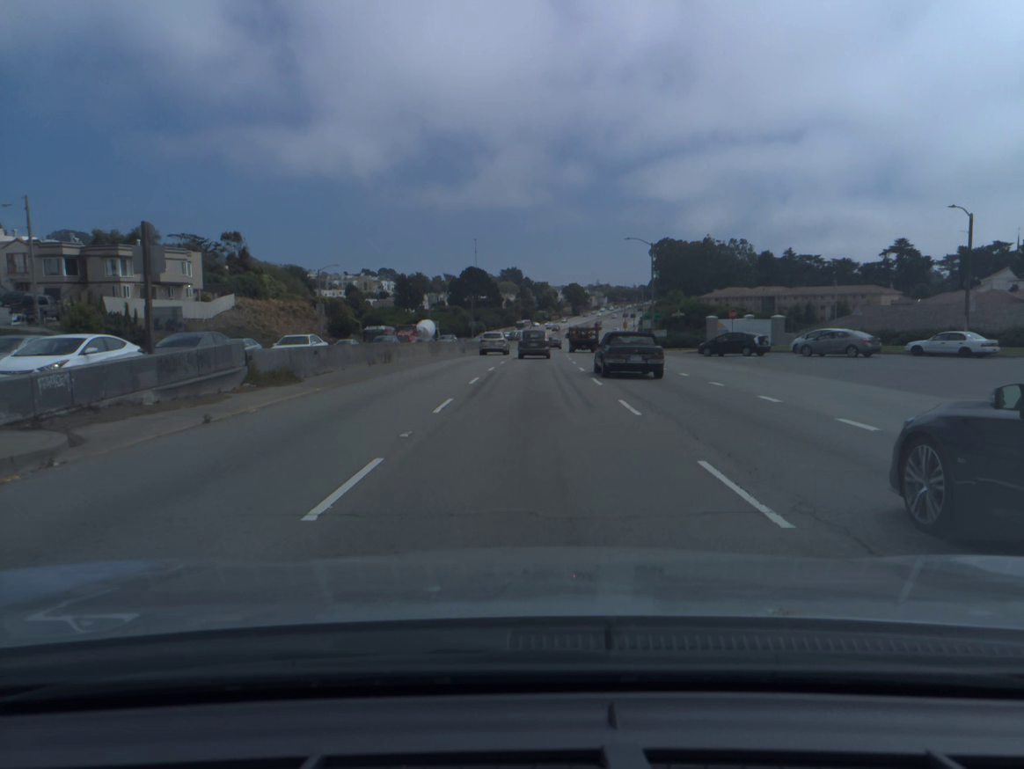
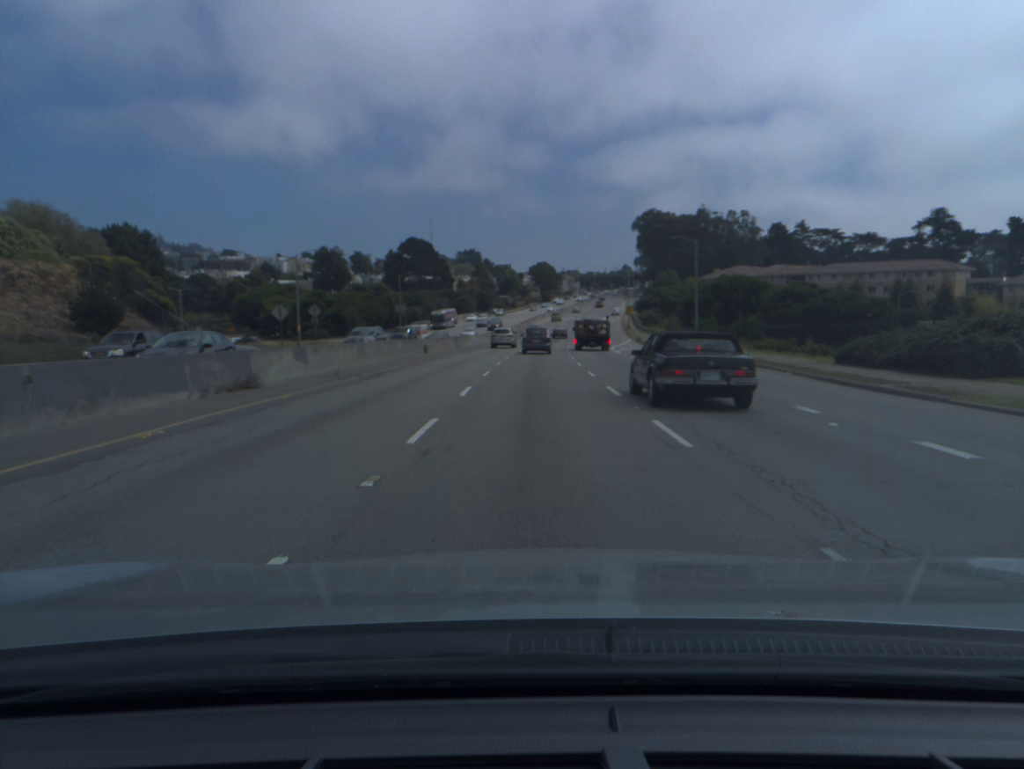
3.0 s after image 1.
(+1.4, +62.4) m; +3°
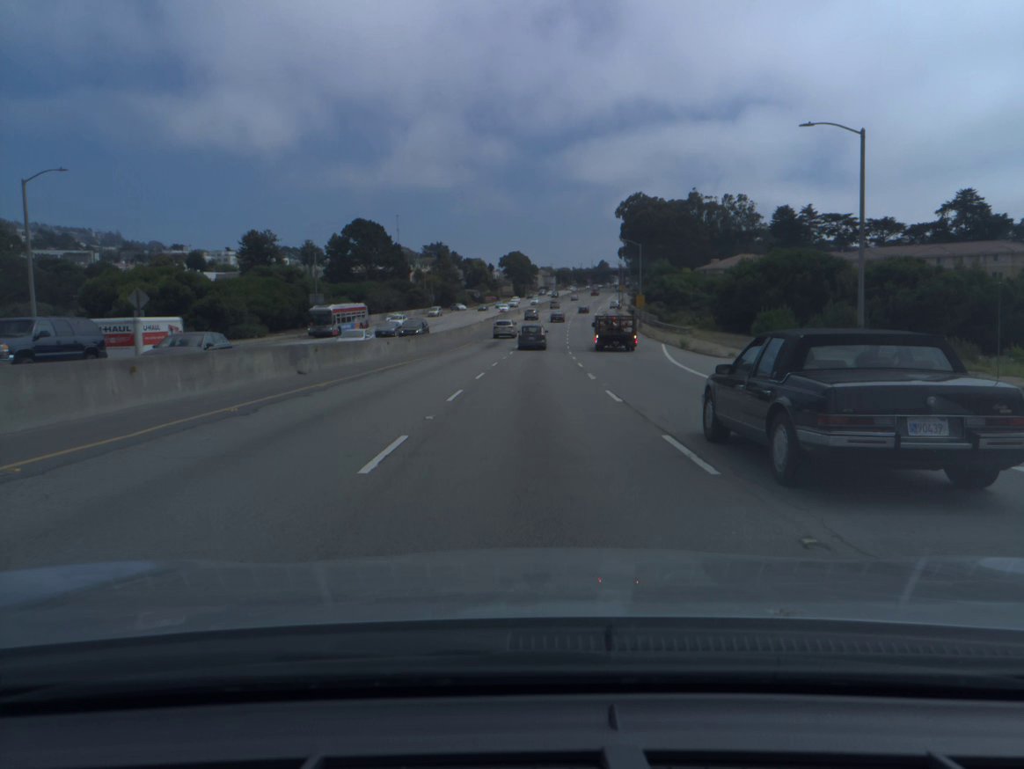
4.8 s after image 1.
(+0.6, +38.9) m; +2°
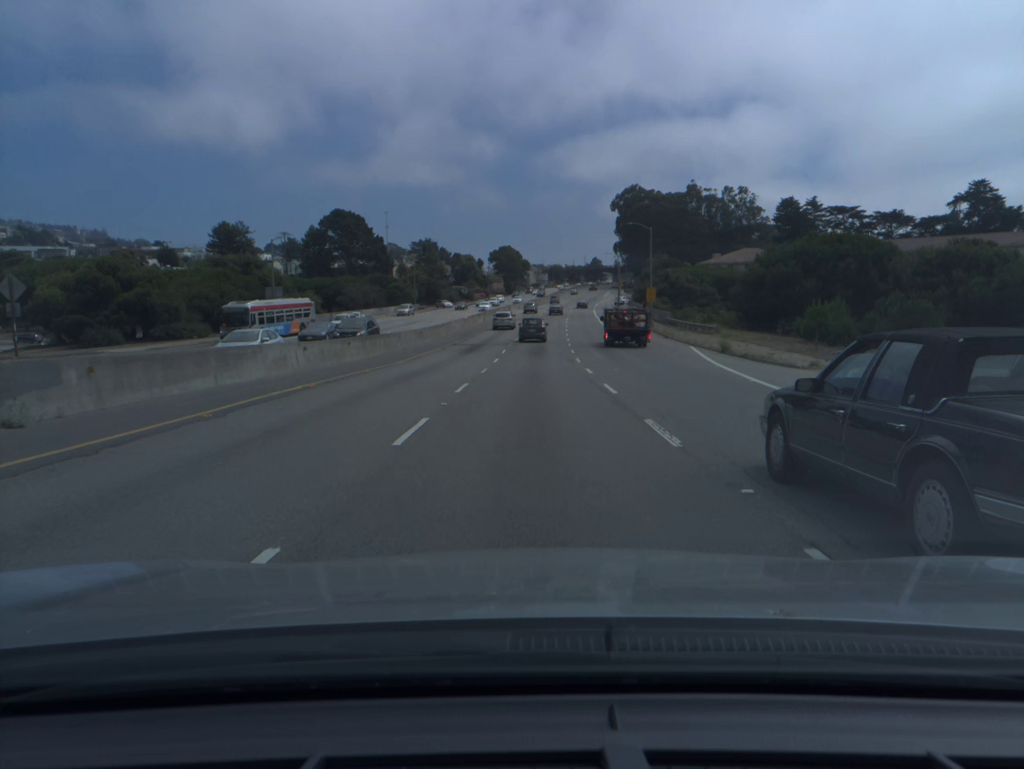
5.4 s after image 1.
(+0.1, +13.1) m; +1°
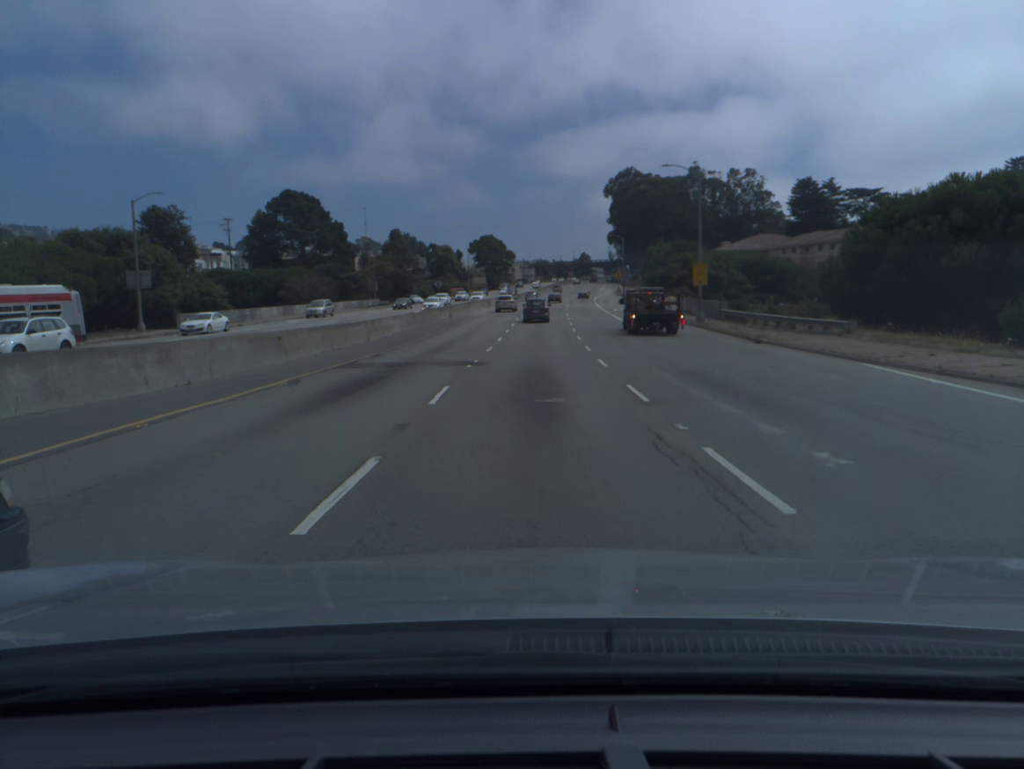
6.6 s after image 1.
(+0.2, +26.0) m; +1°
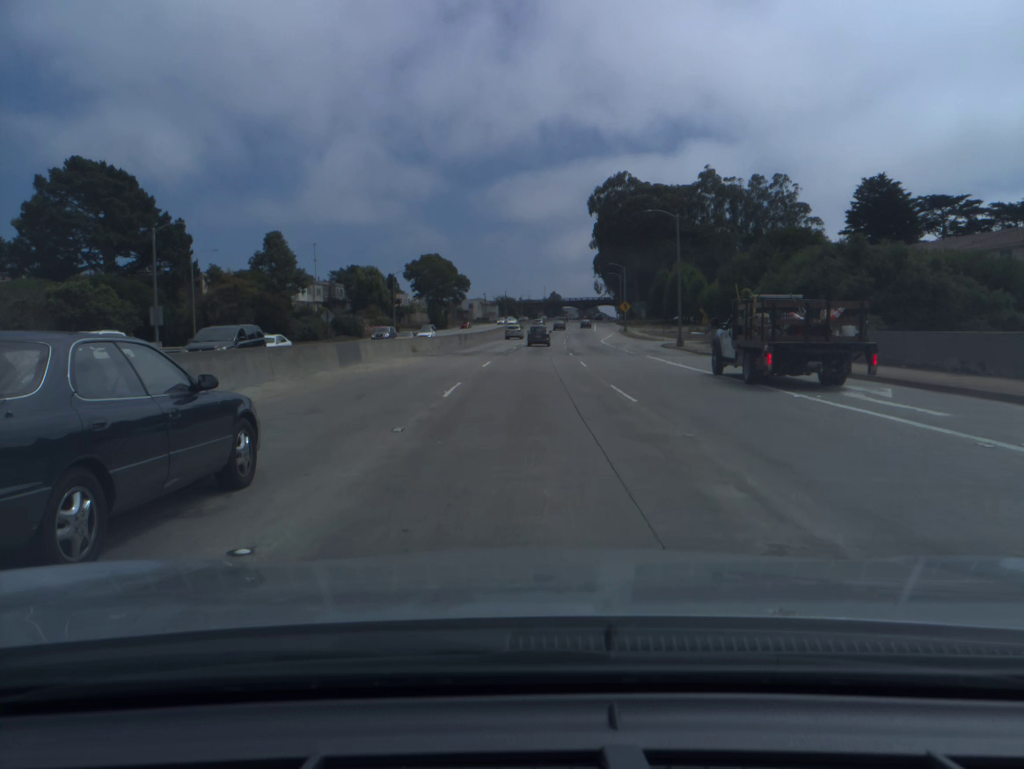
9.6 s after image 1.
(+1.5, +63.9) m; +3°
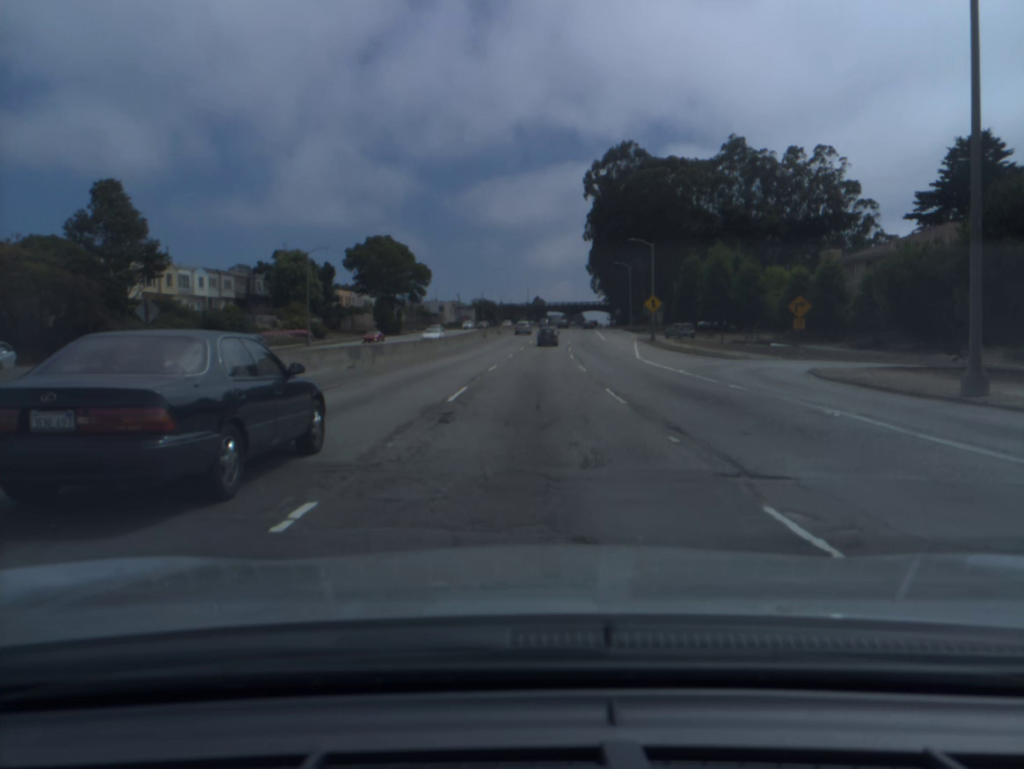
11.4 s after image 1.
(+0.4, +38.5) m; +1°
